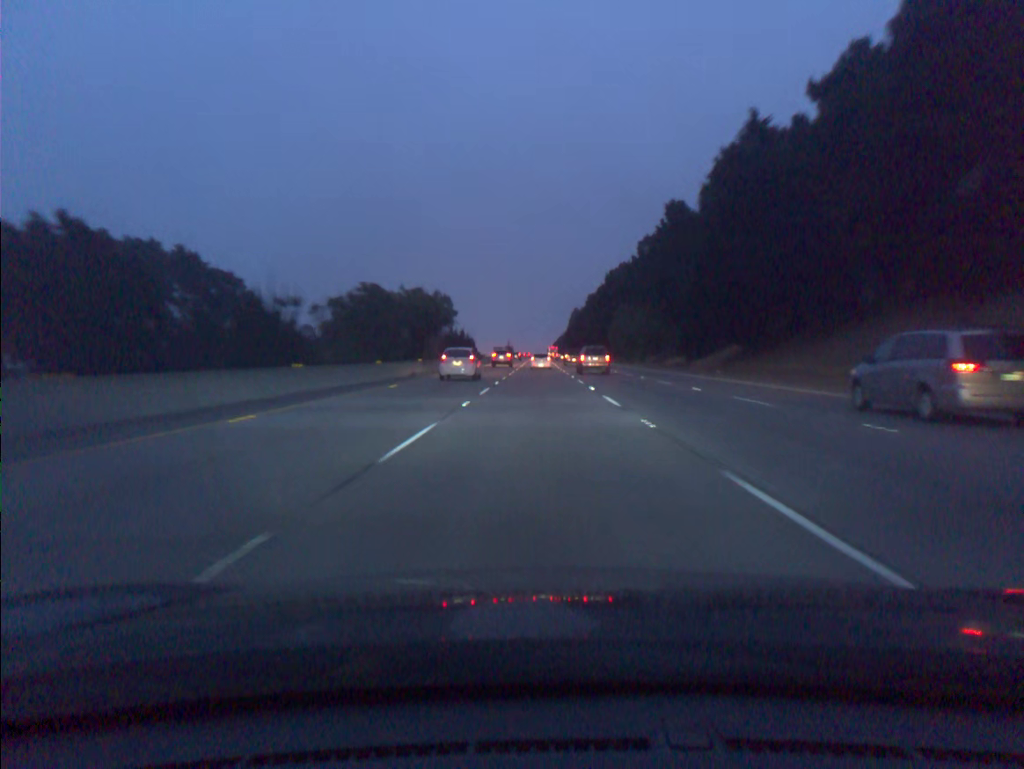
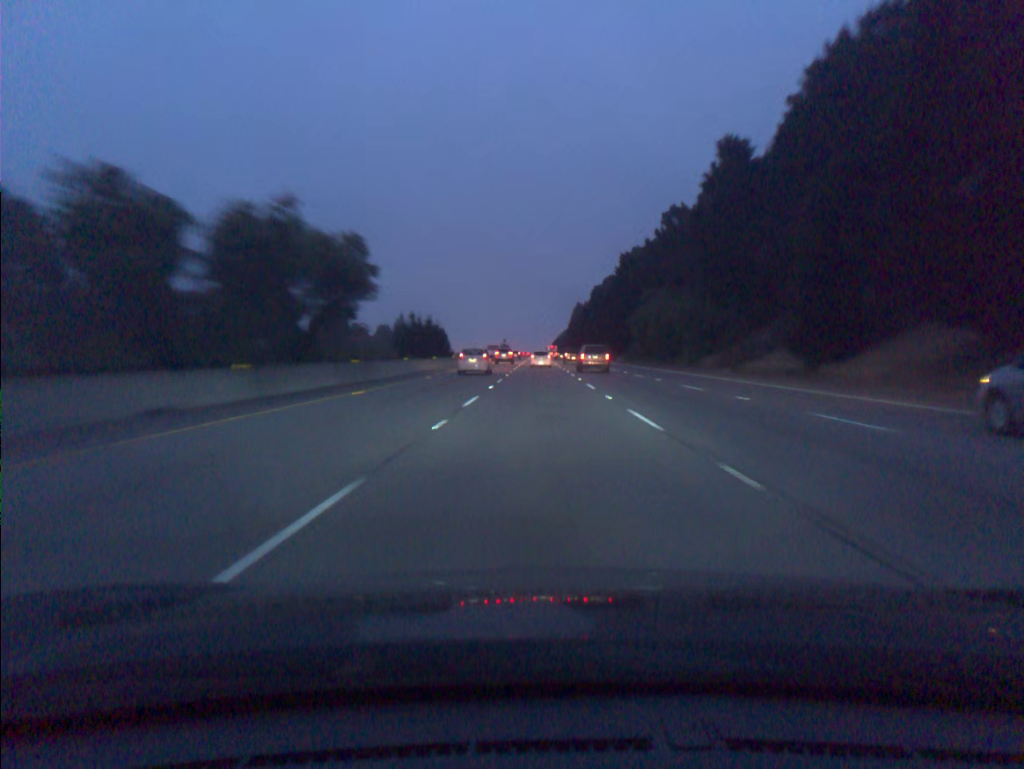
(0.0, +35.0) m; 0°
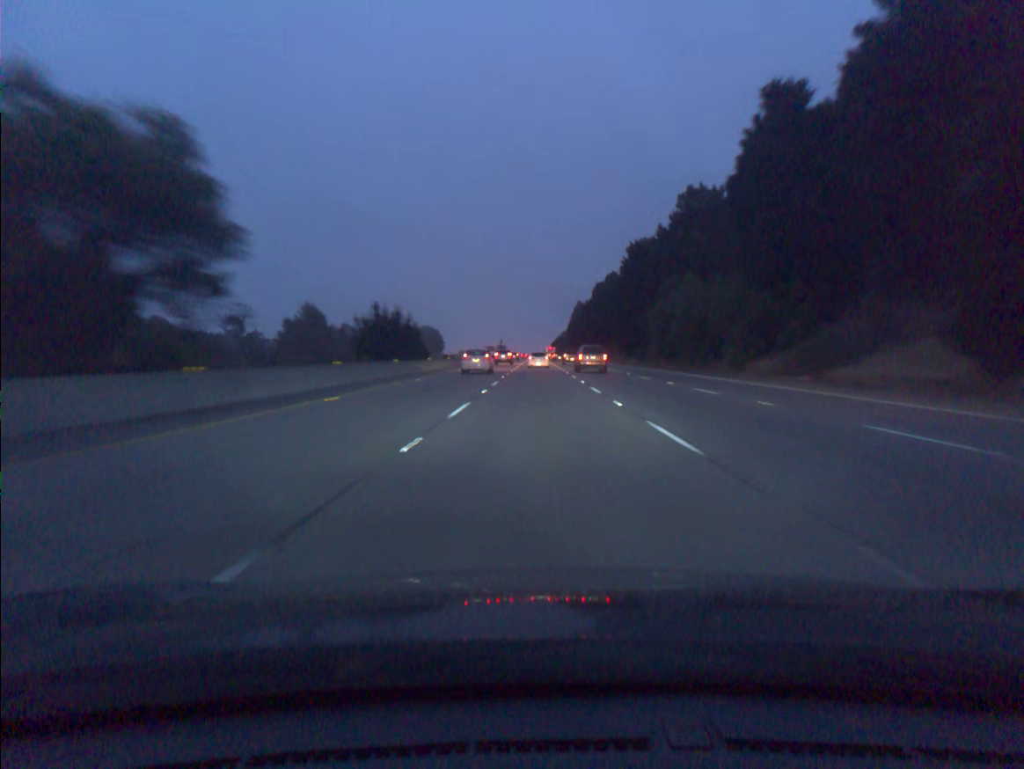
(0.0, +17.5) m; 0°
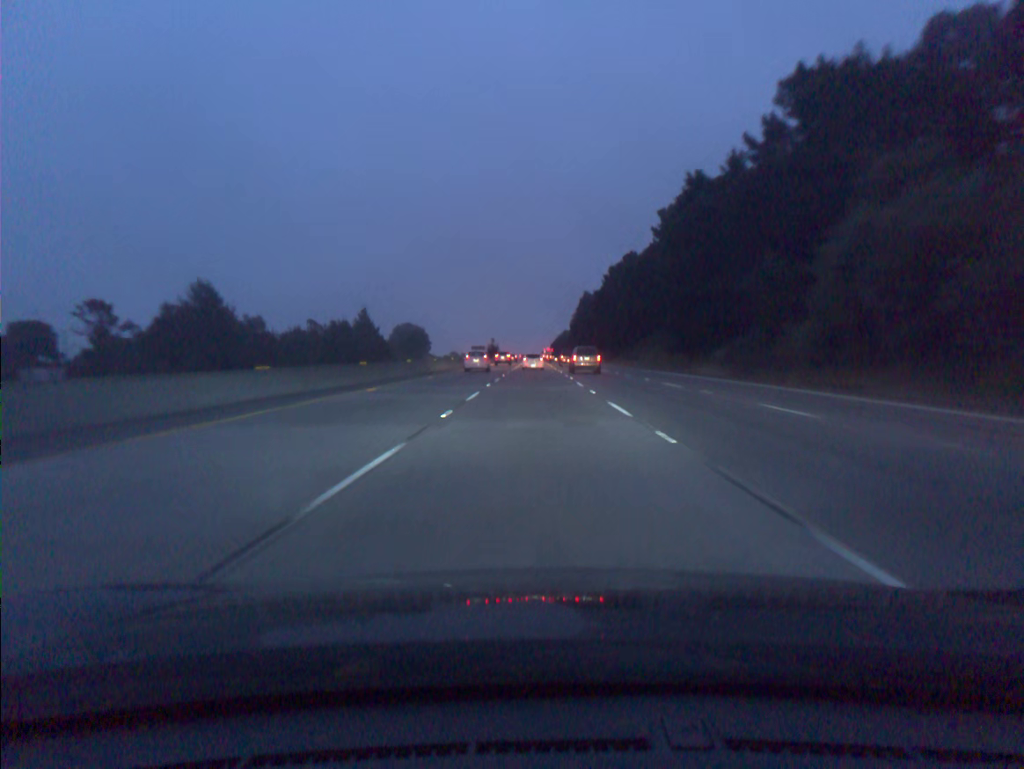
(+0.1, +52.6) m; 0°
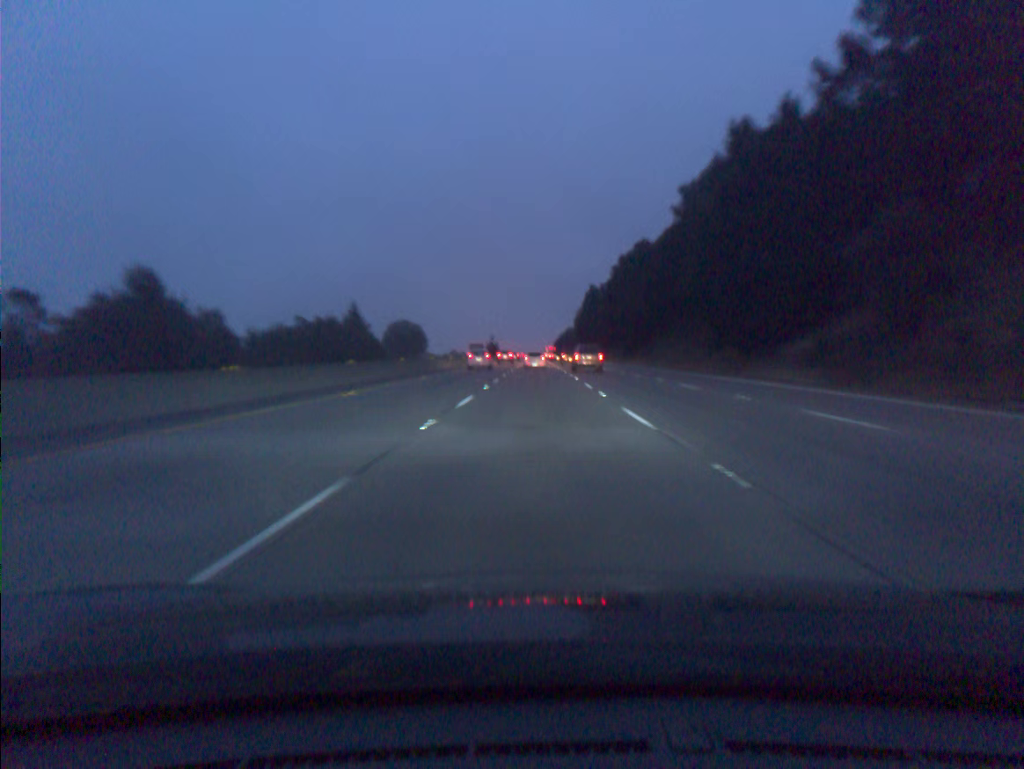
(0.0, +17.5) m; 0°
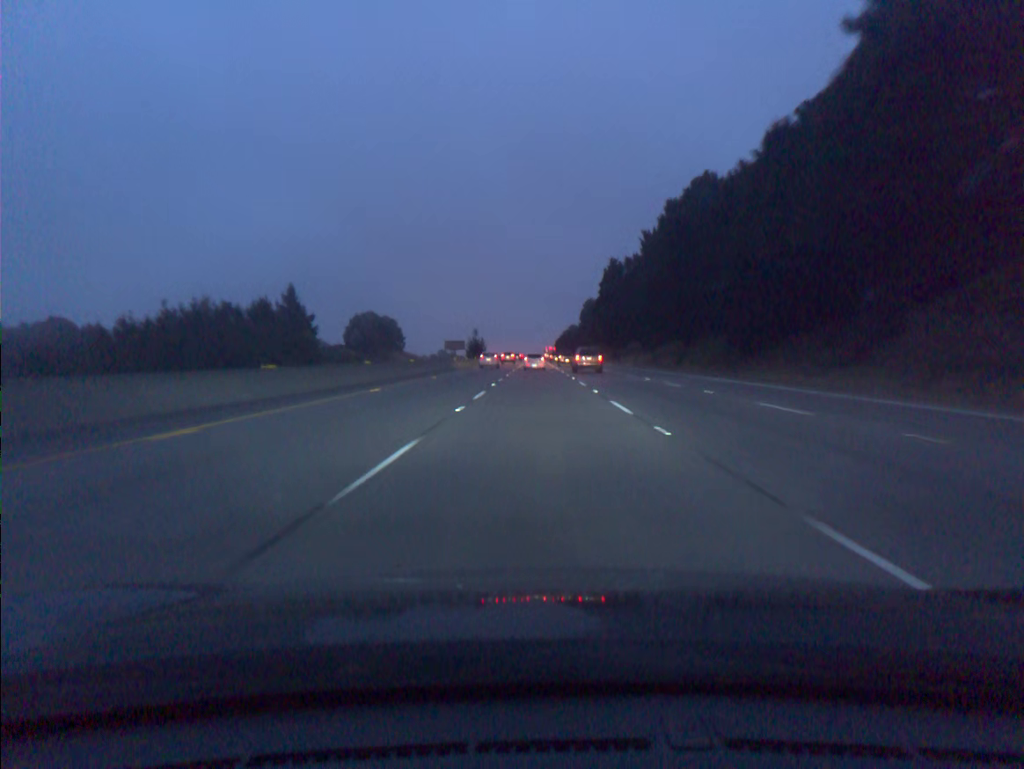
(-0.1, +69.7) m; 0°
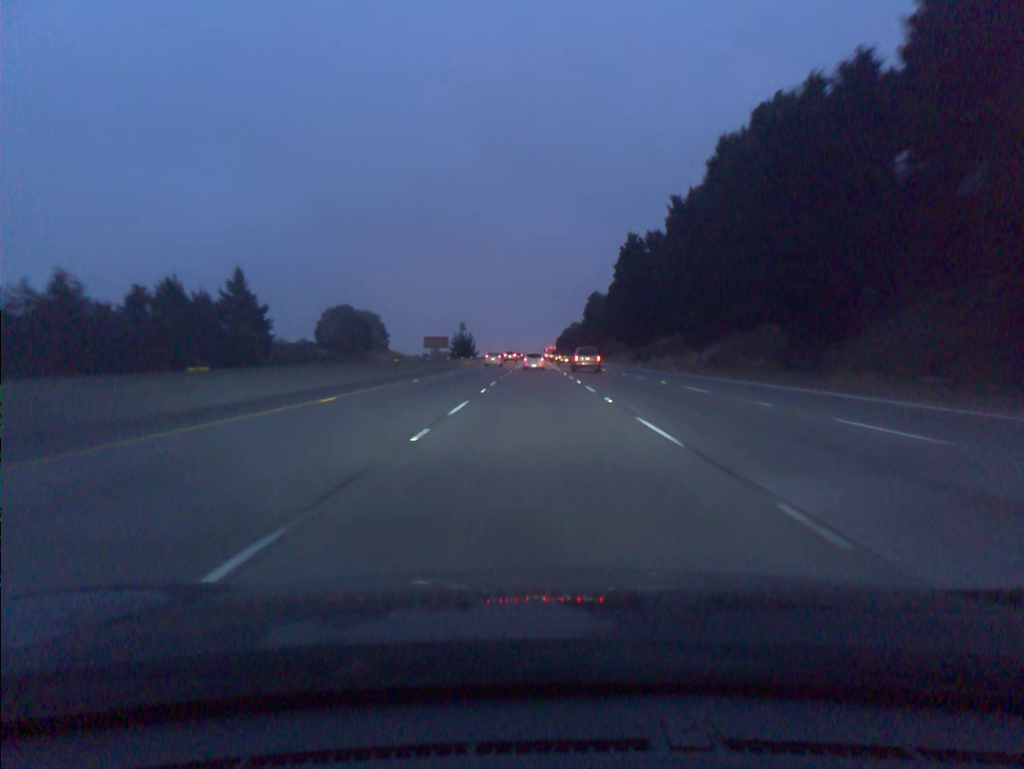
(0.0, +34.8) m; 0°
